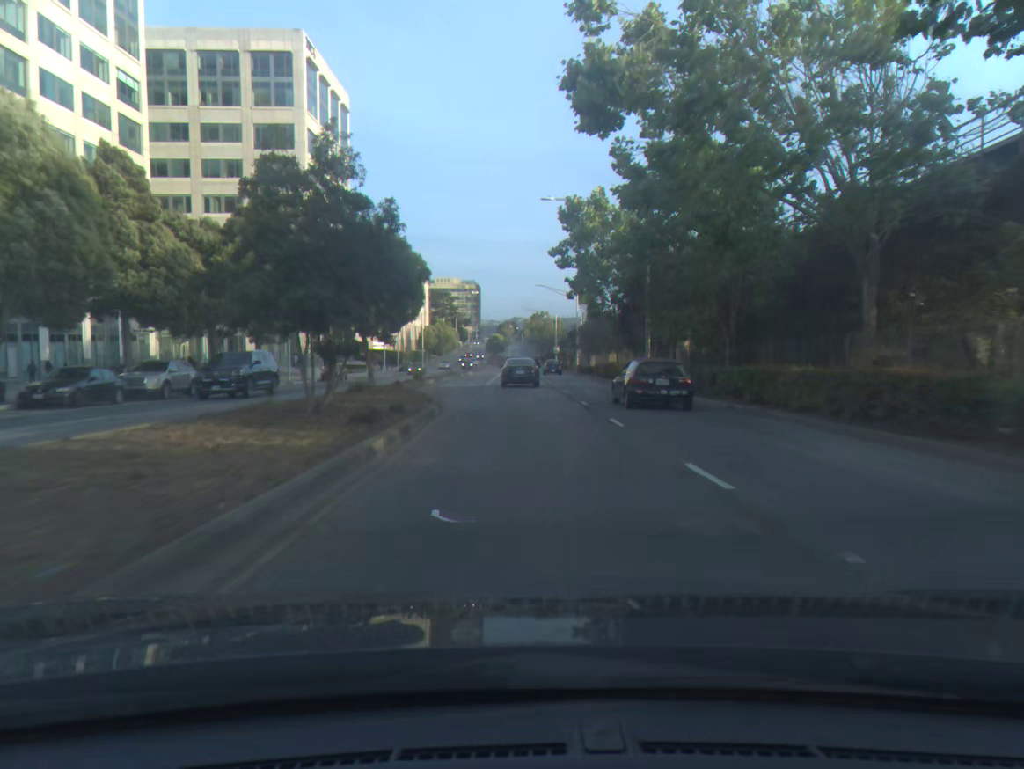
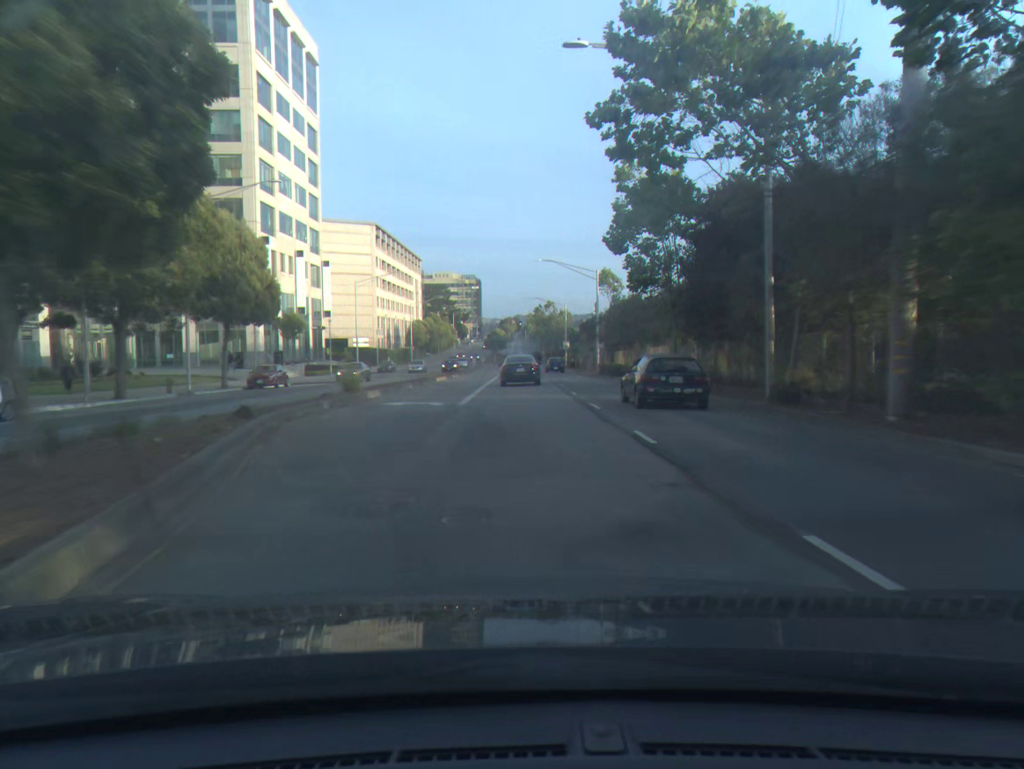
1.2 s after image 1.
(0.0, +18.4) m; 0°
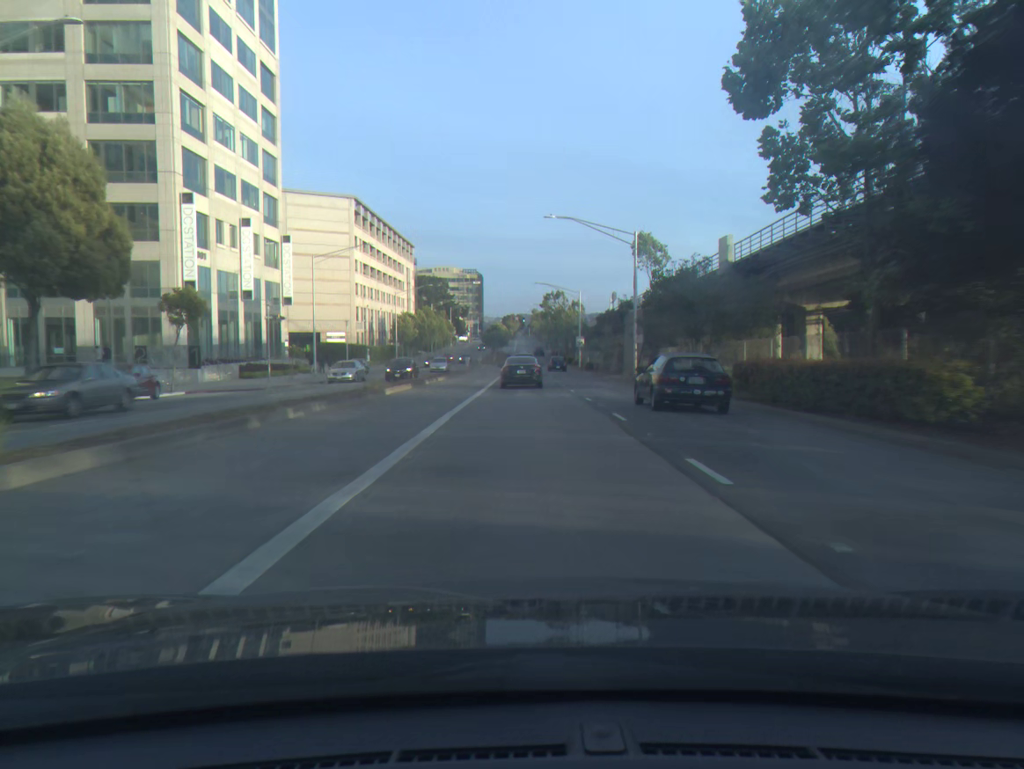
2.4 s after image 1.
(-0.1, +18.8) m; 0°
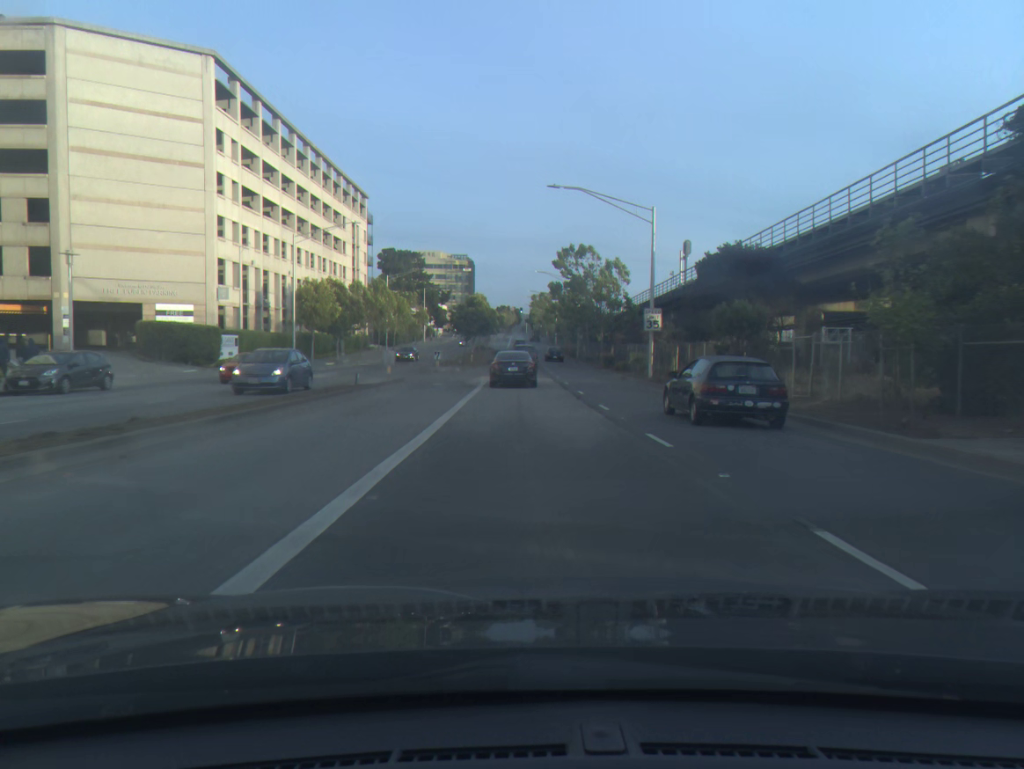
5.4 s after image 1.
(+0.1, +47.7) m; +1°
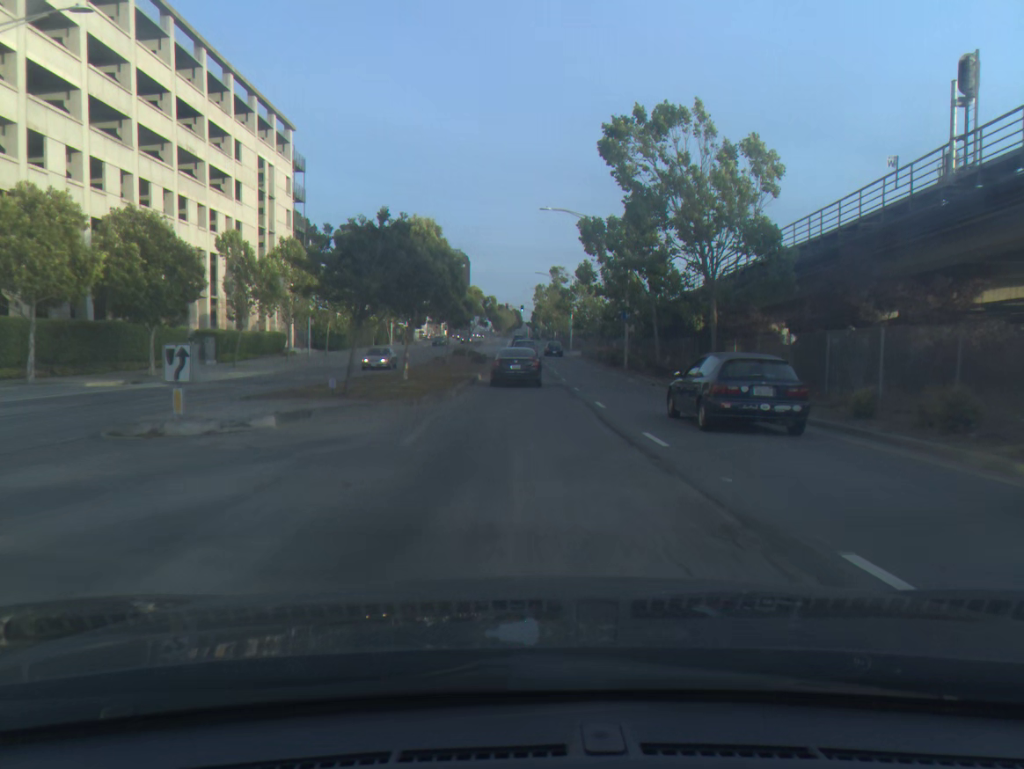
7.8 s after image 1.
(0.0, +37.9) m; 0°
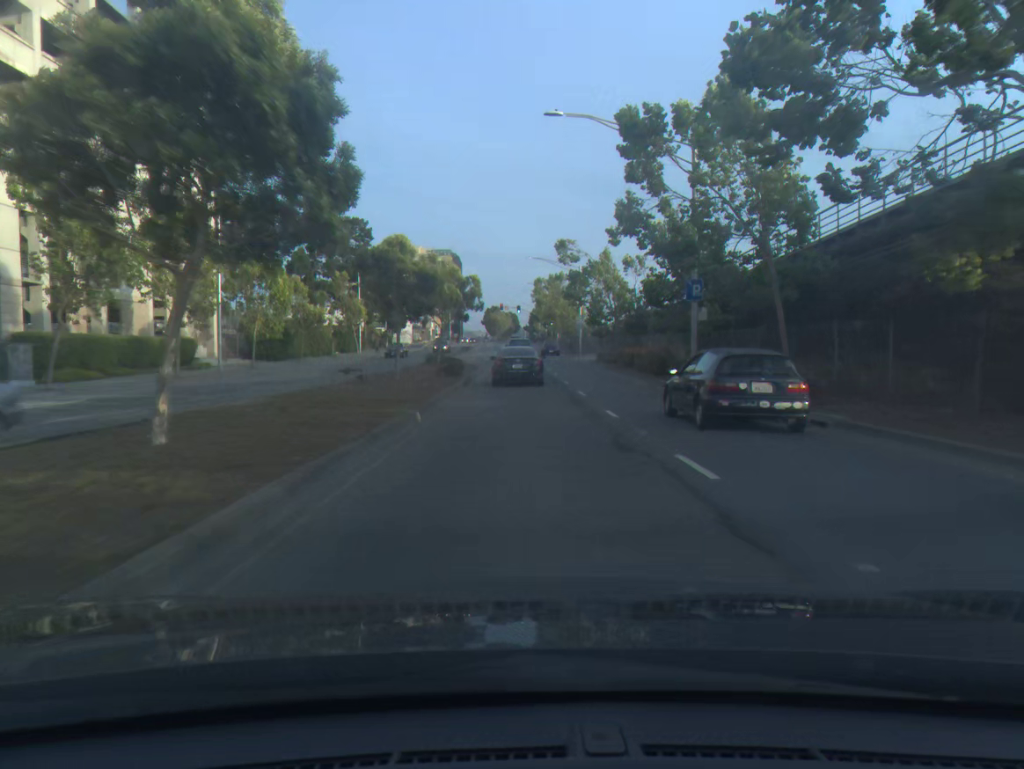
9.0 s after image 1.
(+0.1, +18.7) m; 0°
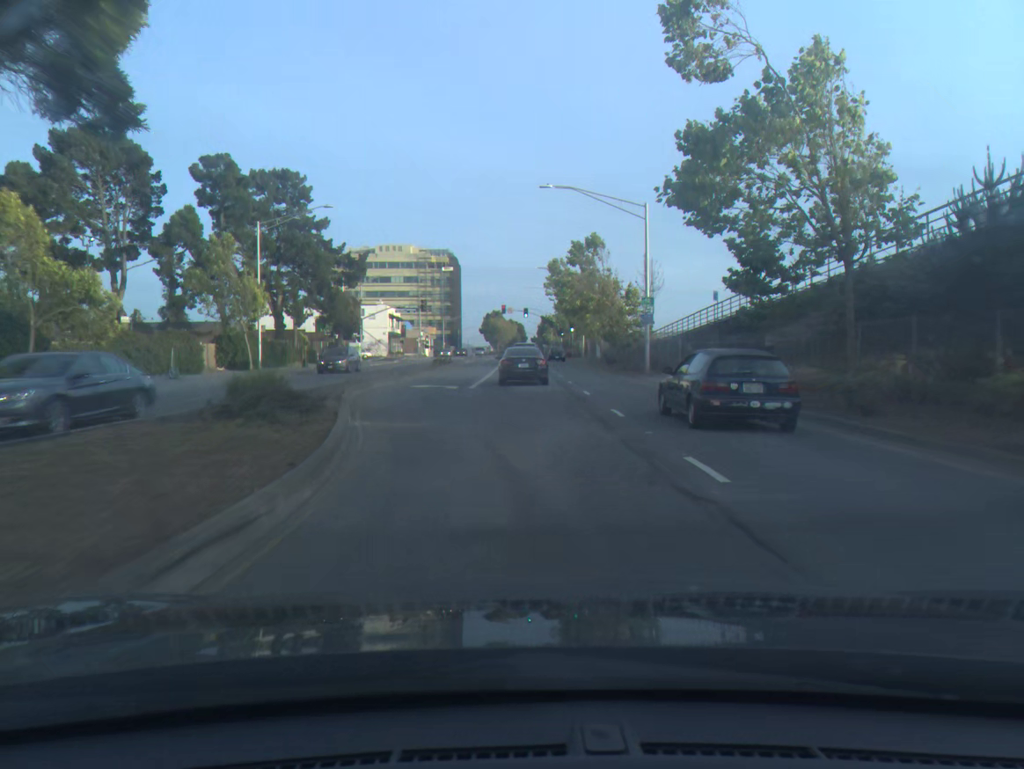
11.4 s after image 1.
(0.0, +36.6) m; 0°
